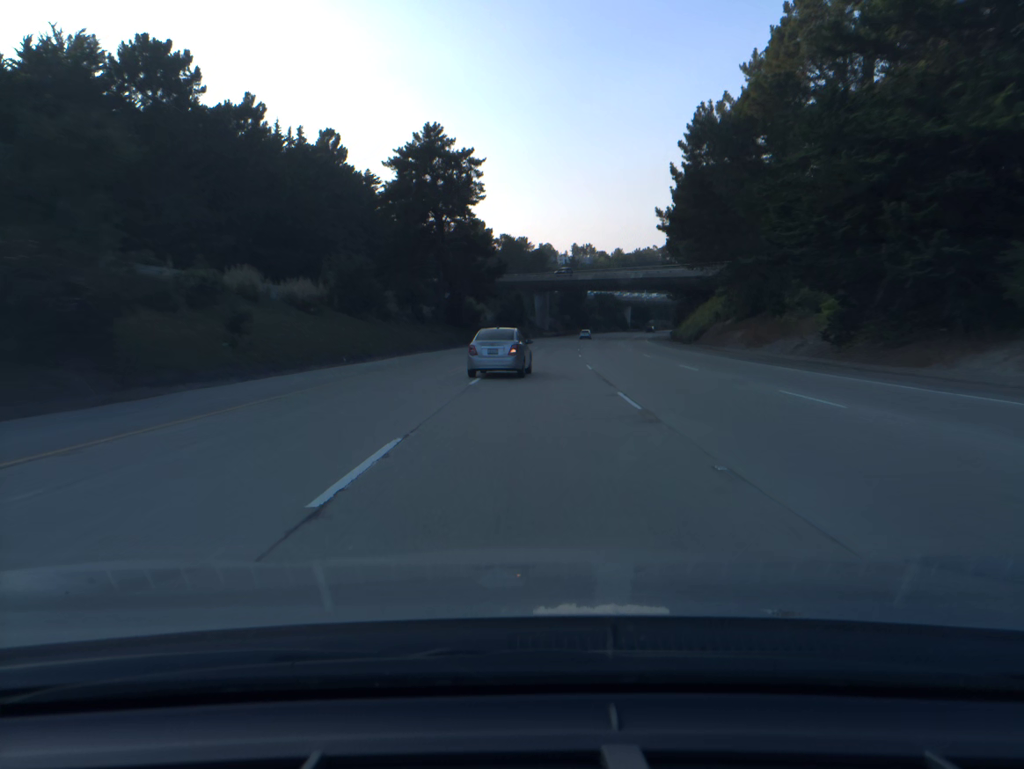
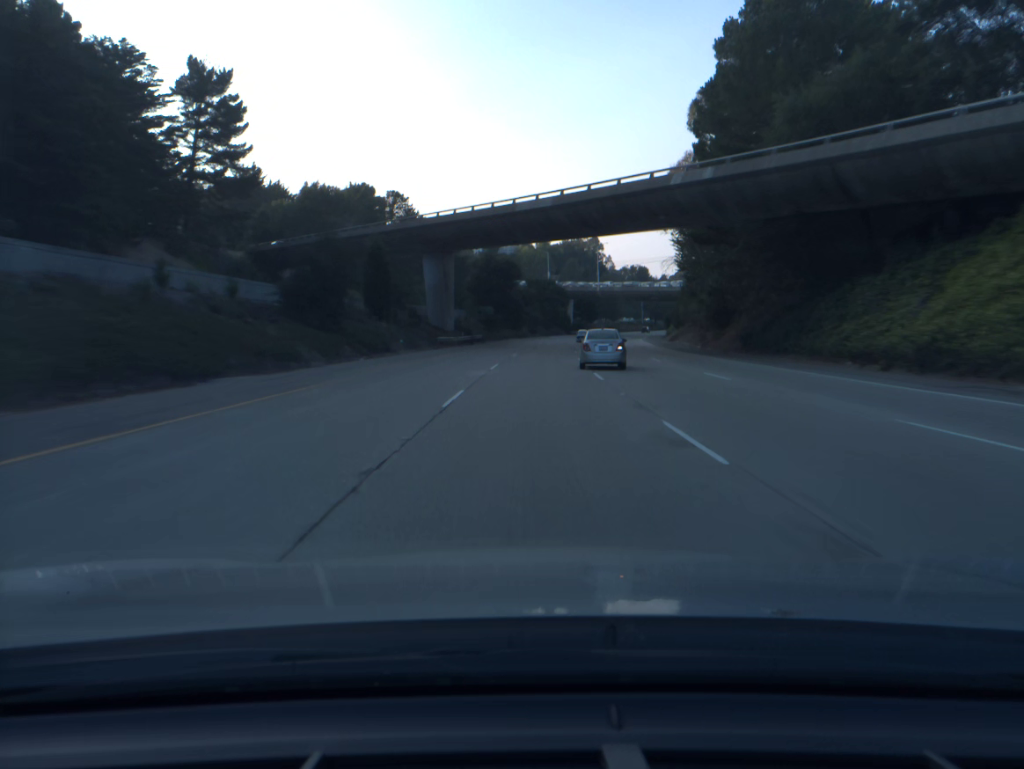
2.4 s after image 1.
(+3.9, +79.3) m; +6°
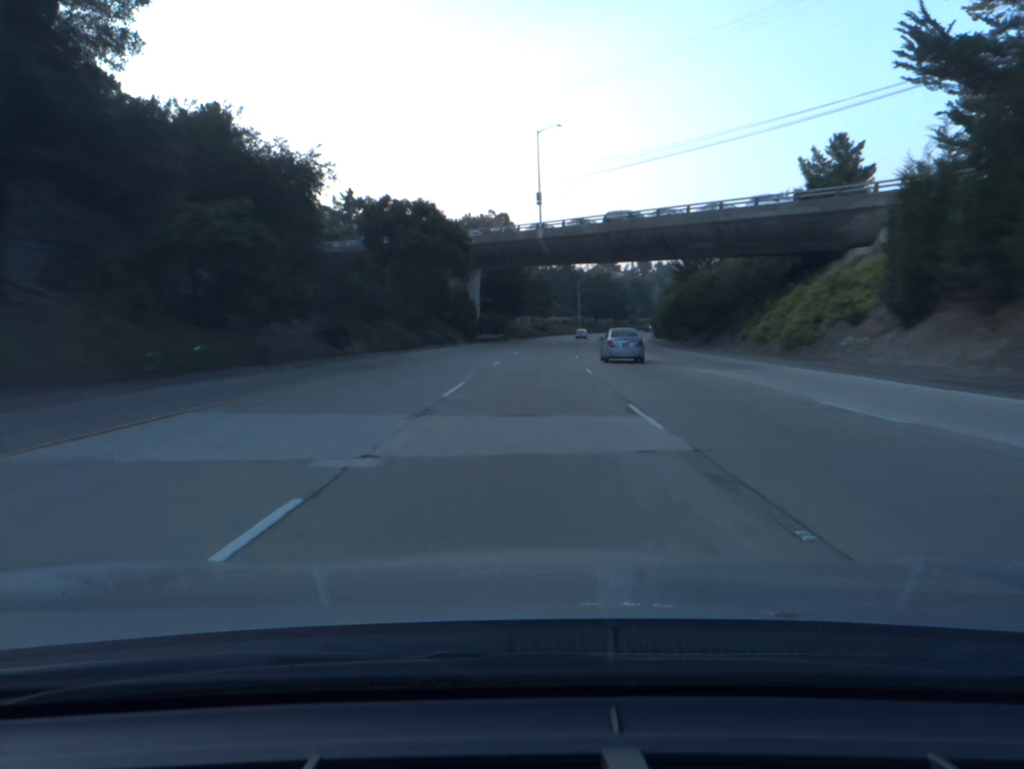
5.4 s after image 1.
(+5.9, +99.3) m; +7°
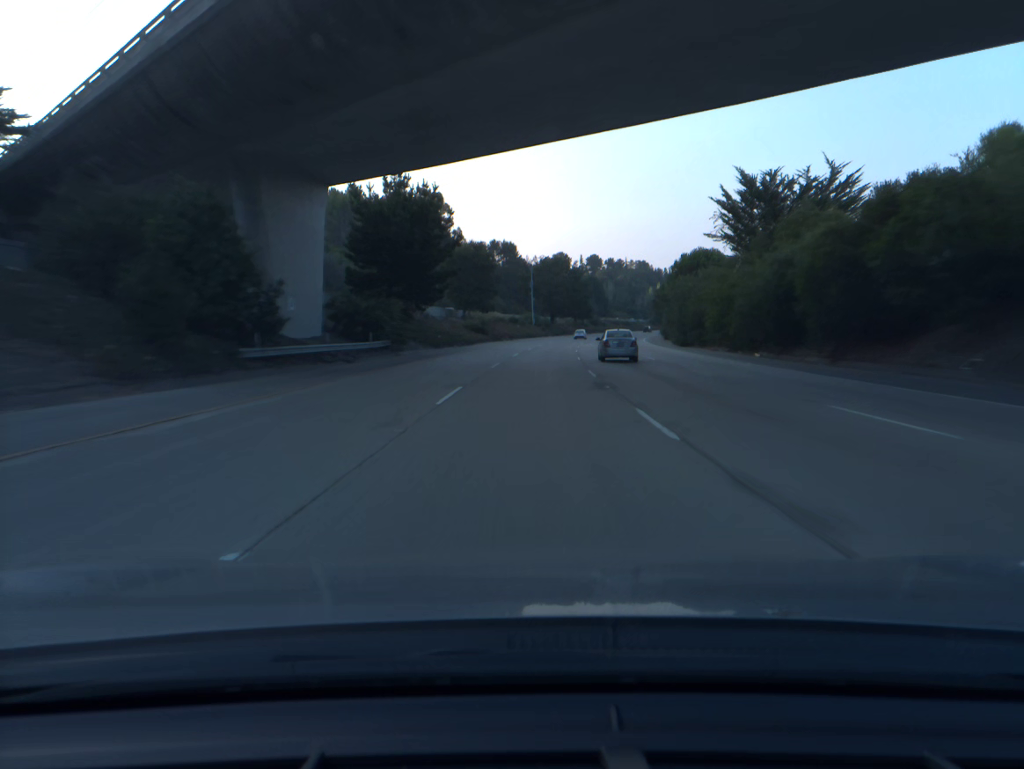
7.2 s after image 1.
(+2.1, +59.7) m; +4°
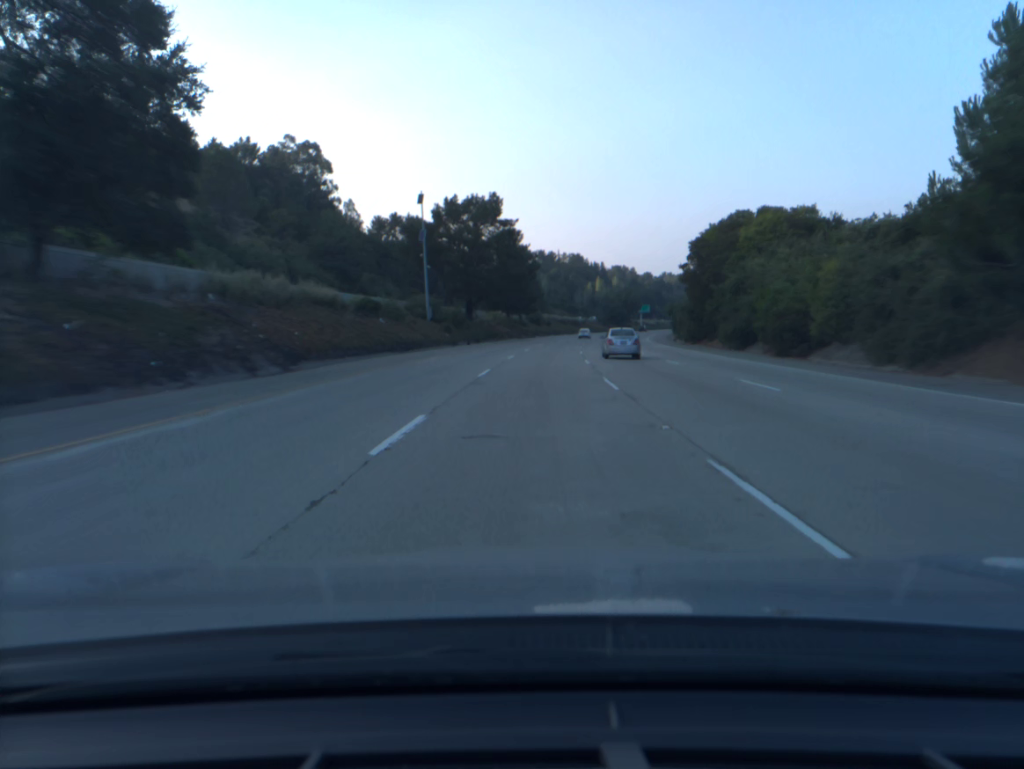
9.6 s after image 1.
(+4.1, +79.8) m; +5°
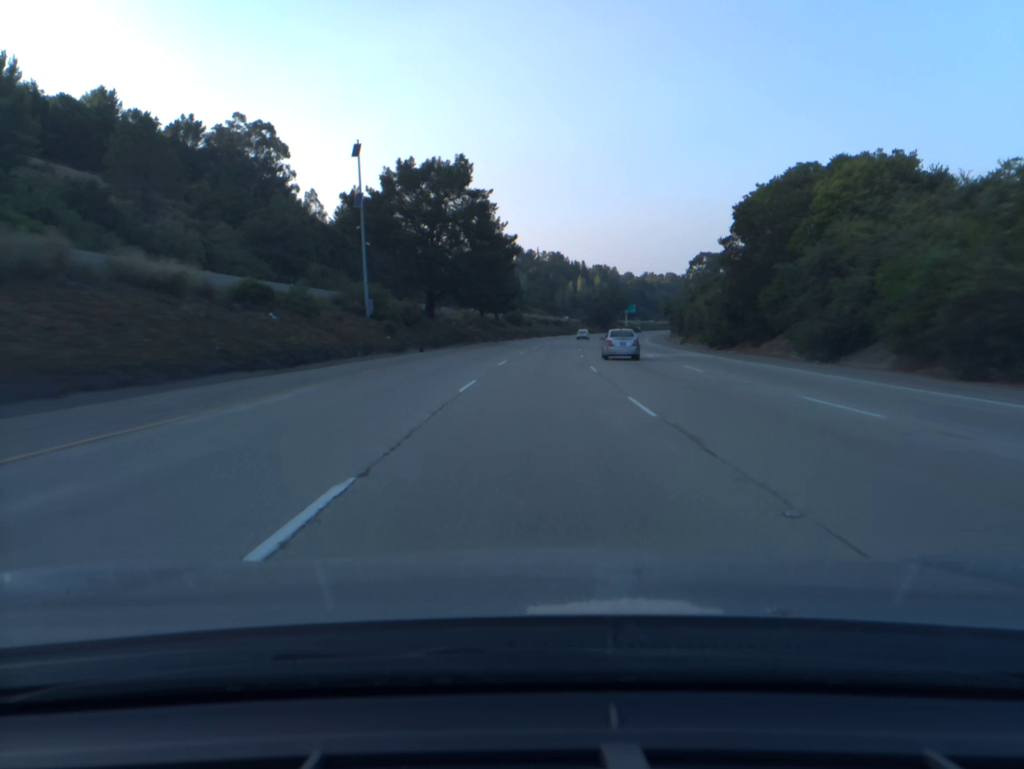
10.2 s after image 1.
(+0.2, +20.0) m; +1°
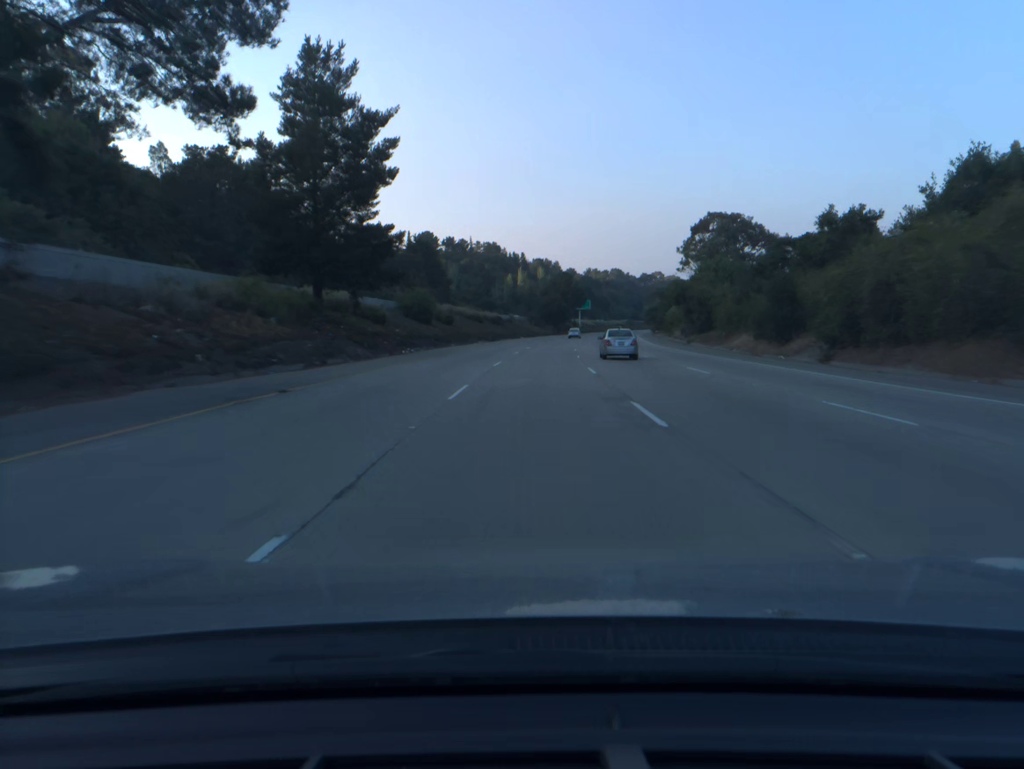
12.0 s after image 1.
(+2.4, +59.9) m; +5°
